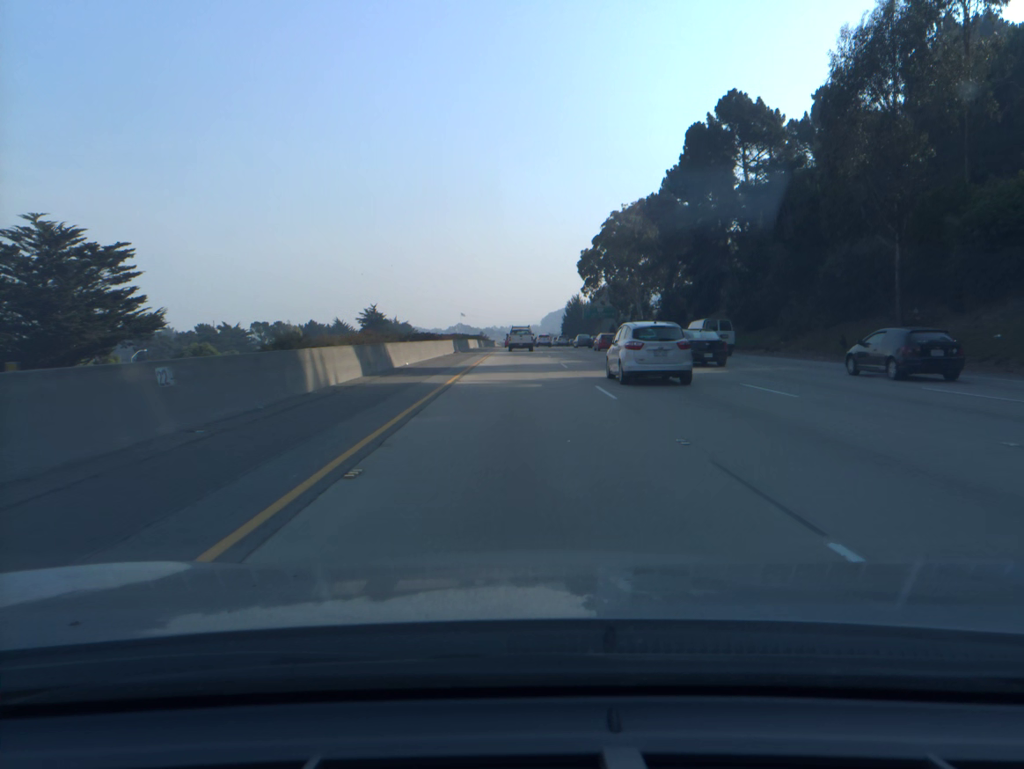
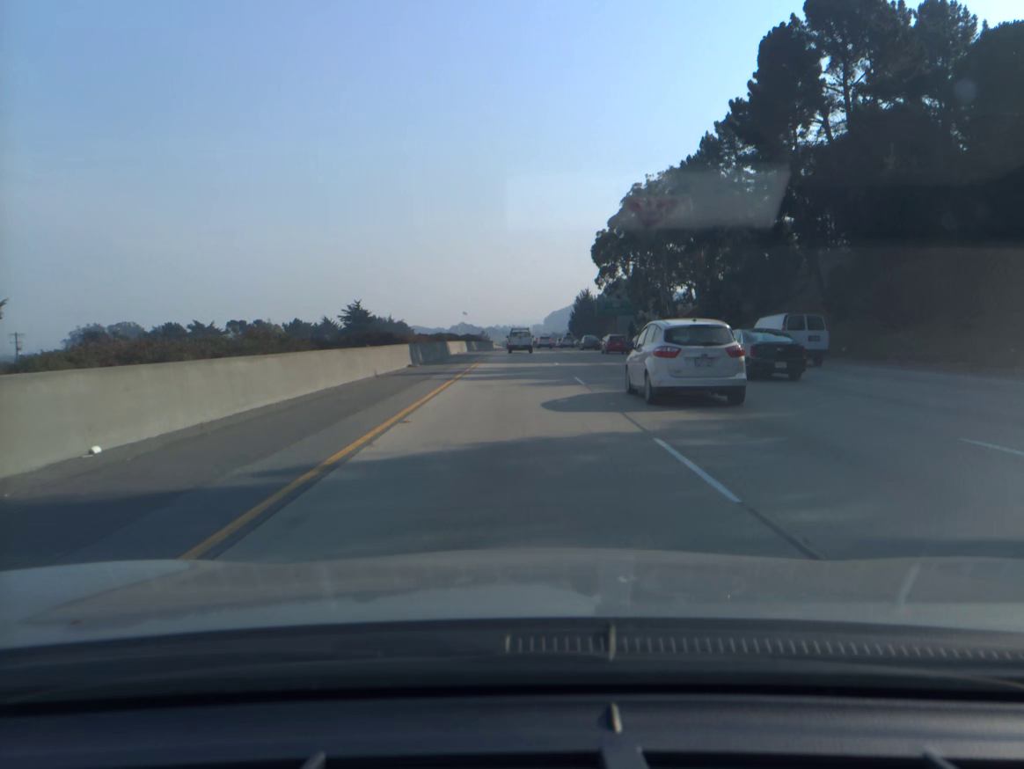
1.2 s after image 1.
(0.0, +24.2) m; 0°
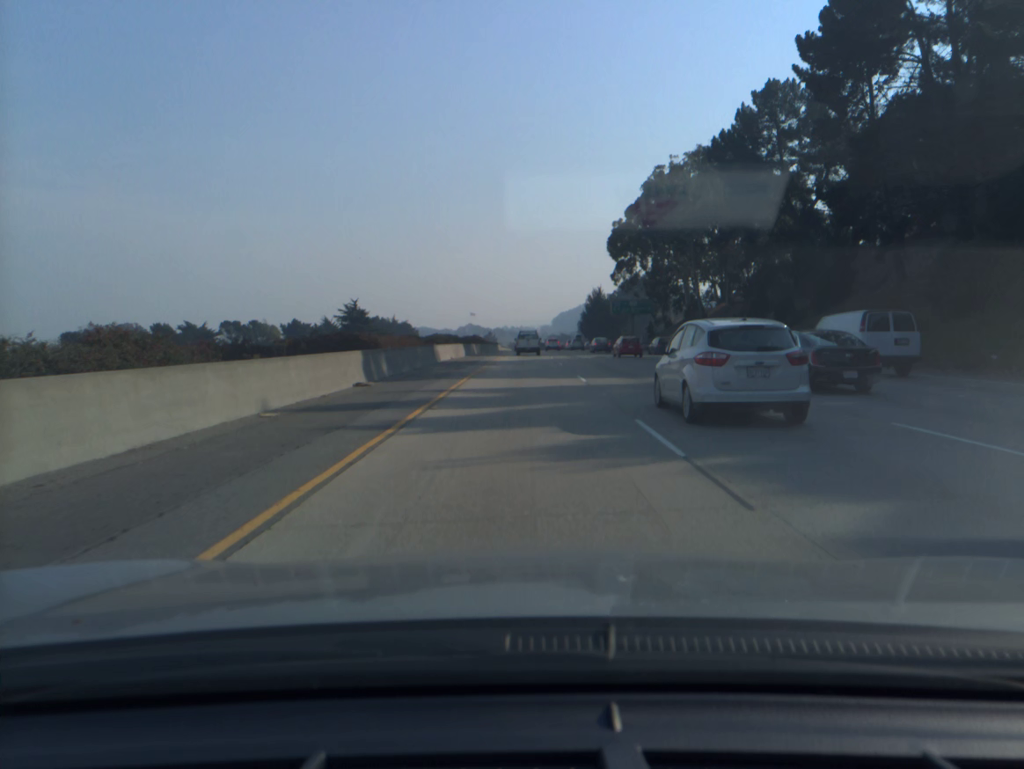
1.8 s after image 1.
(-0.1, +12.0) m; -1°
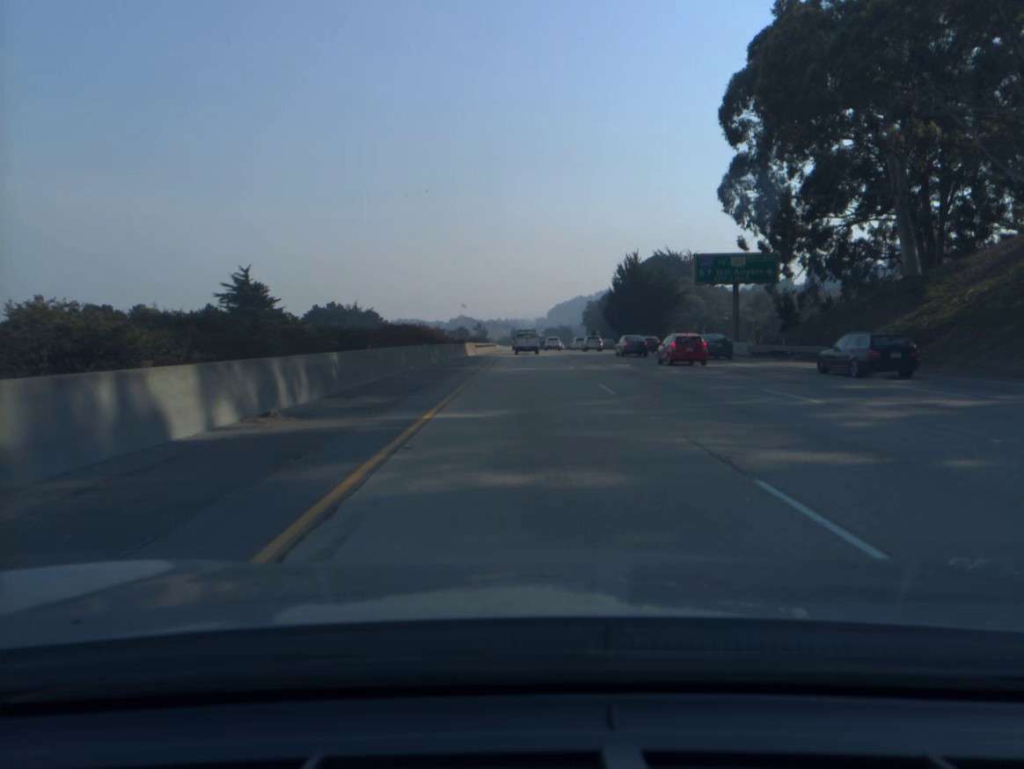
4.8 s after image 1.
(-0.2, +63.6) m; 0°
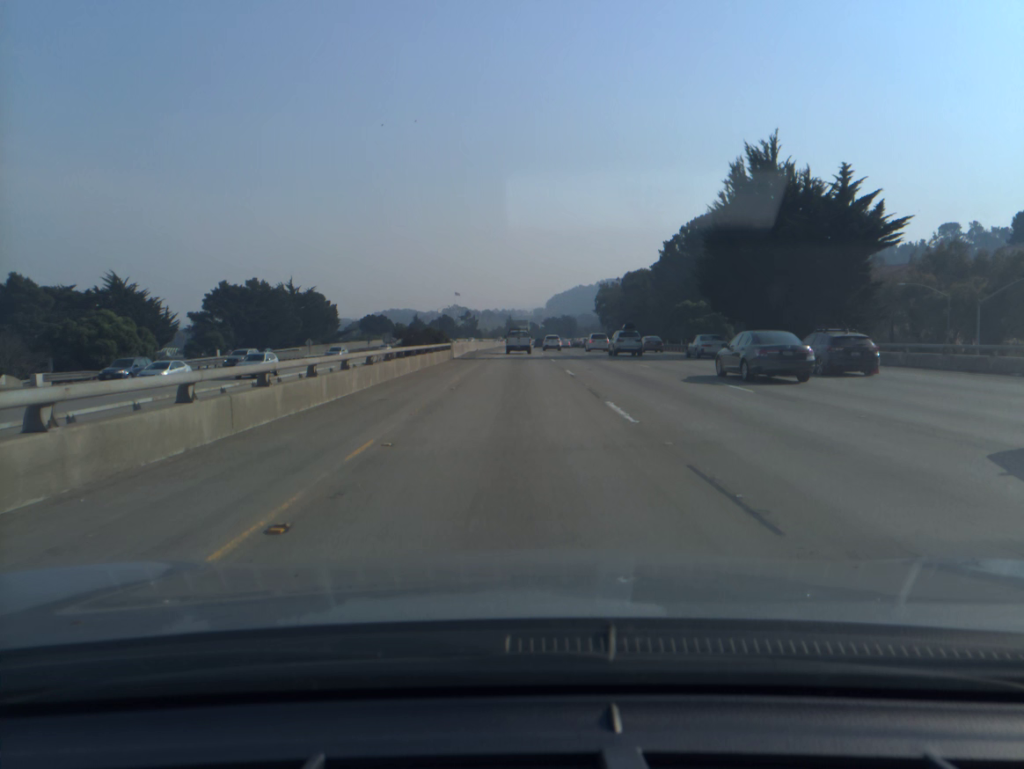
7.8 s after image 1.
(+0.1, +68.0) m; 0°
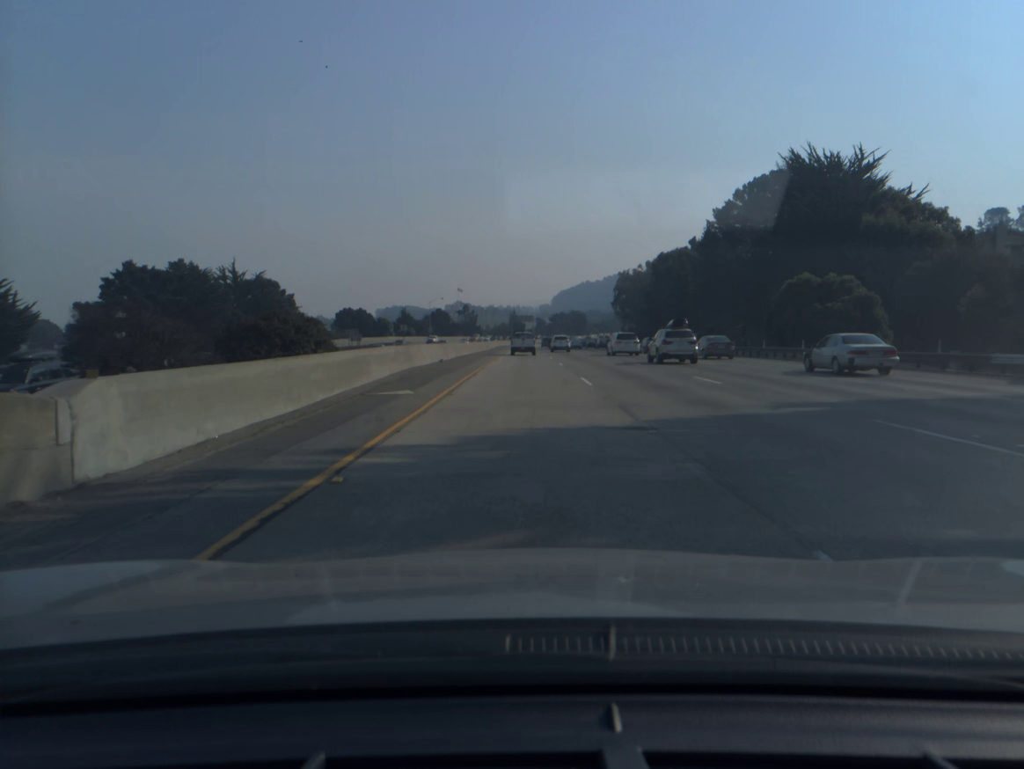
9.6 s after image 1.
(-0.1, +41.1) m; 0°
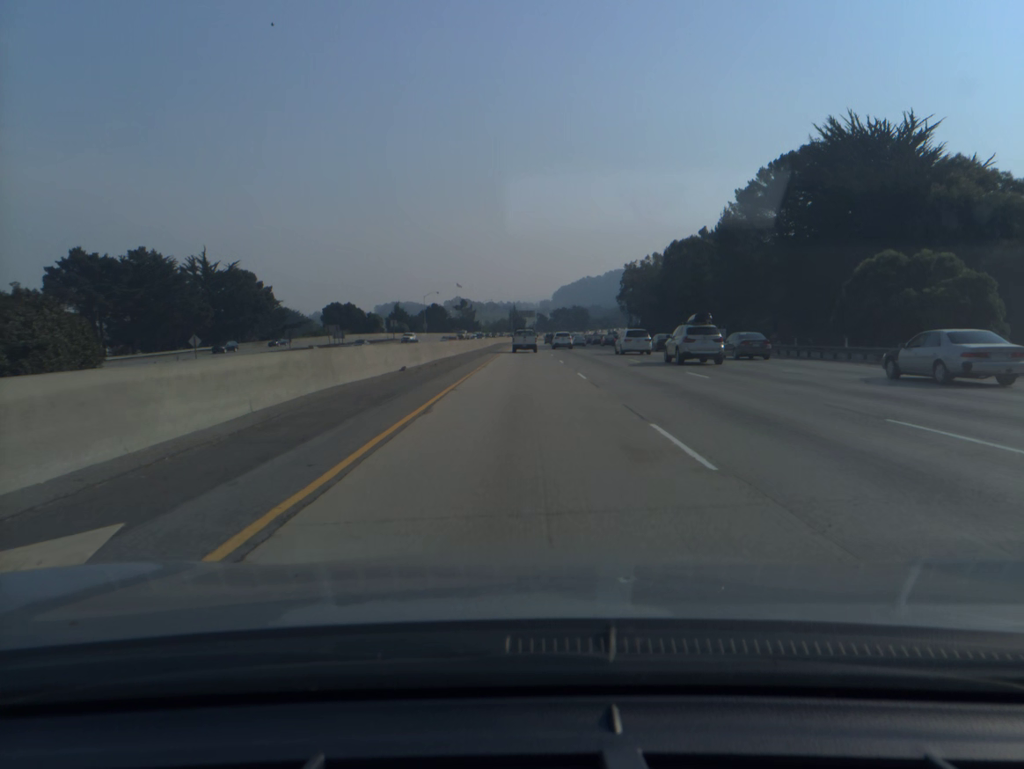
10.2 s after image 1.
(0.0, +13.7) m; 0°
